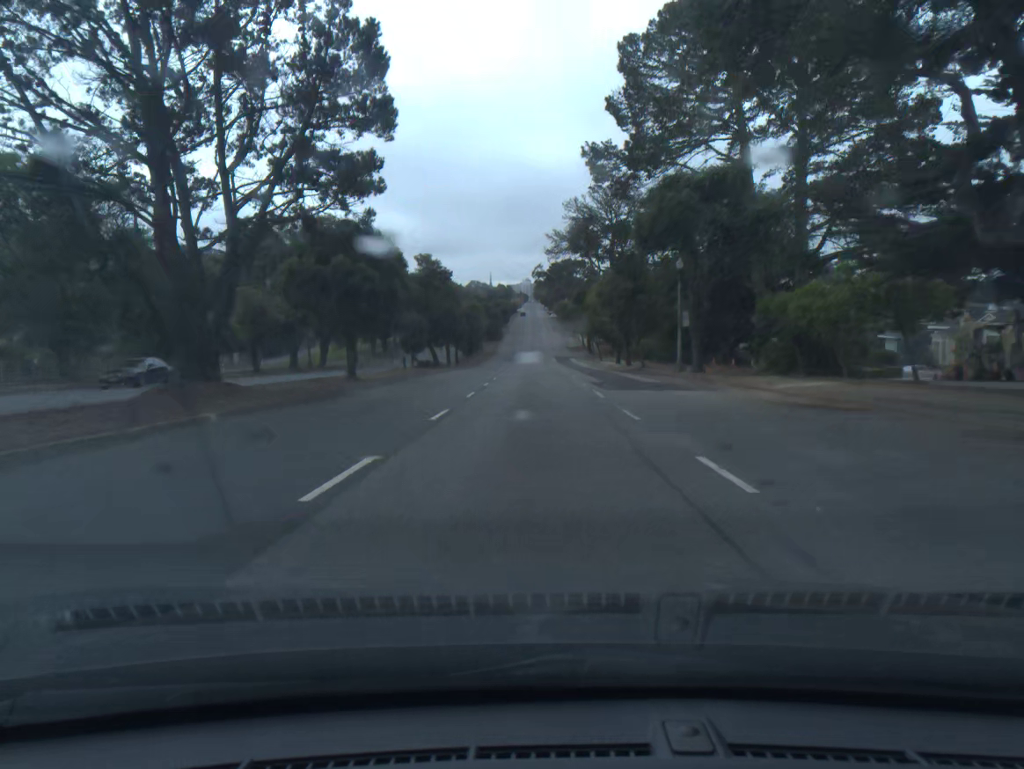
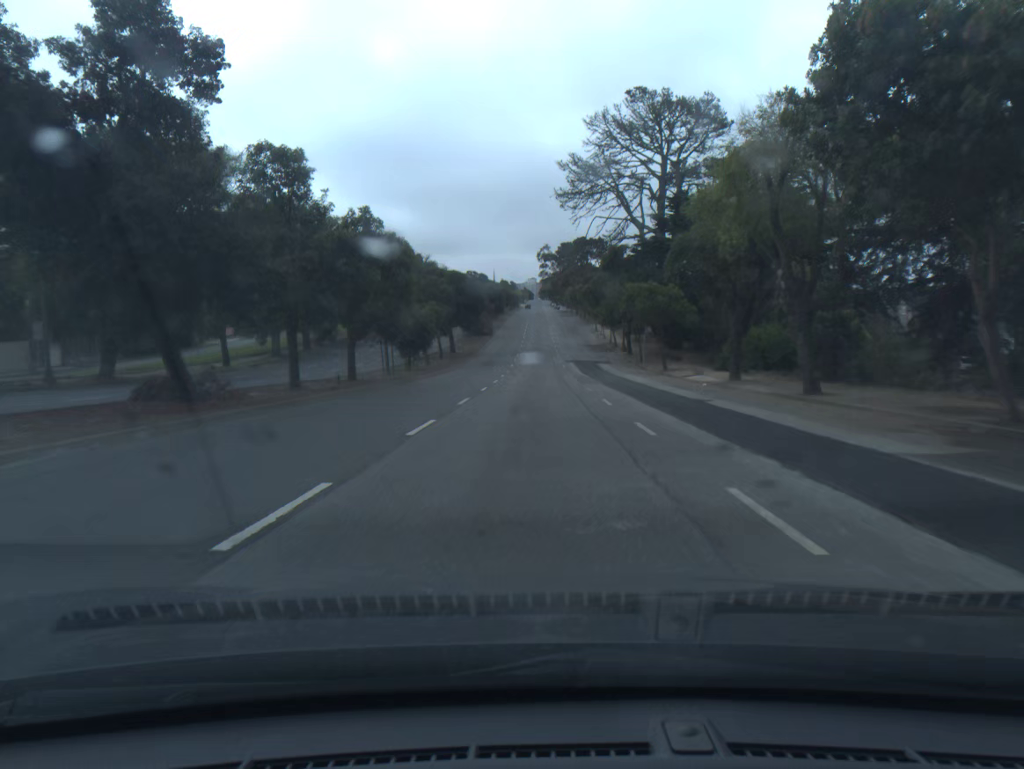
(+0.1, +45.6) m; 0°
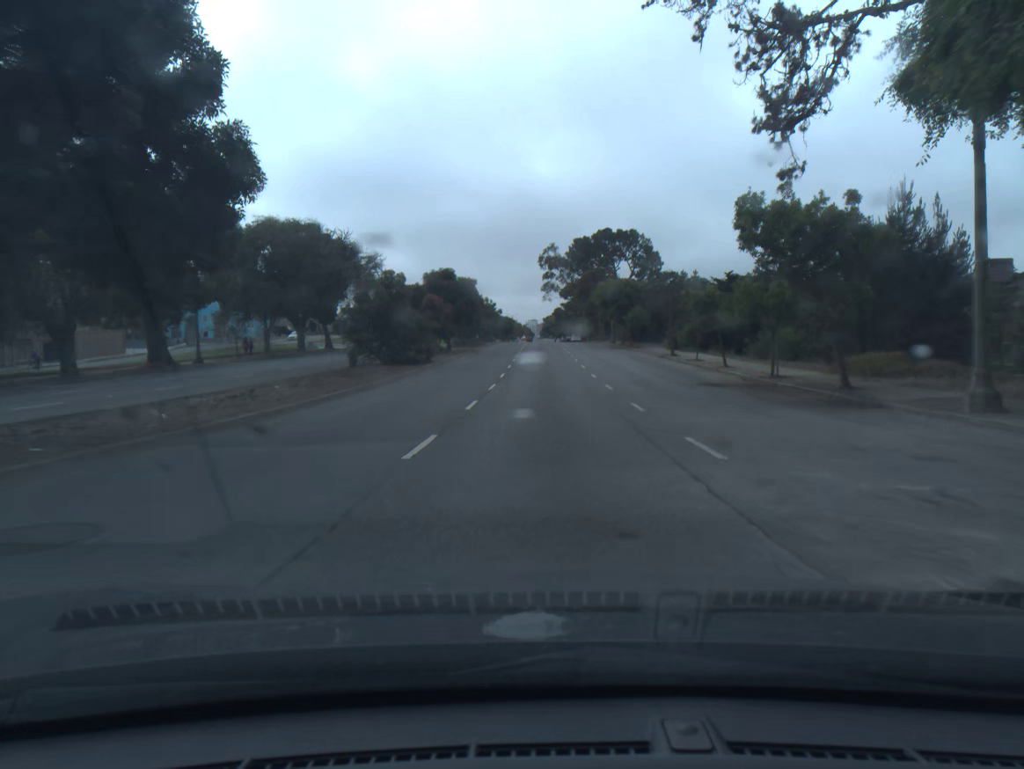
(-0.2, +60.9) m; 0°
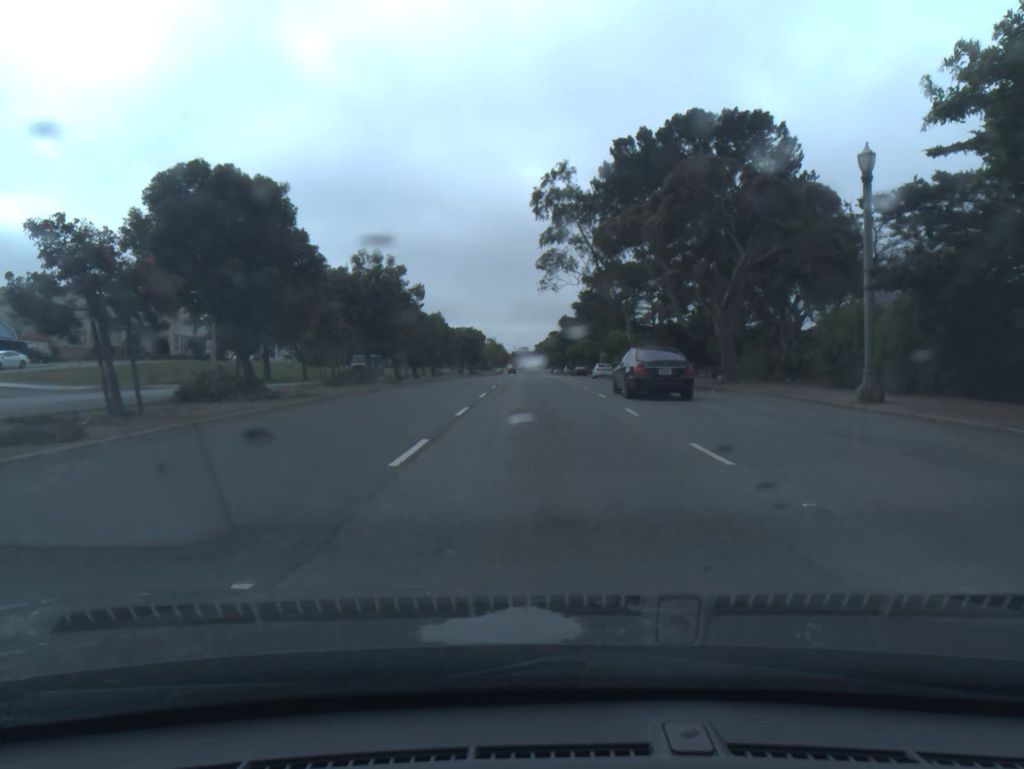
(+0.2, +72.4) m; +1°
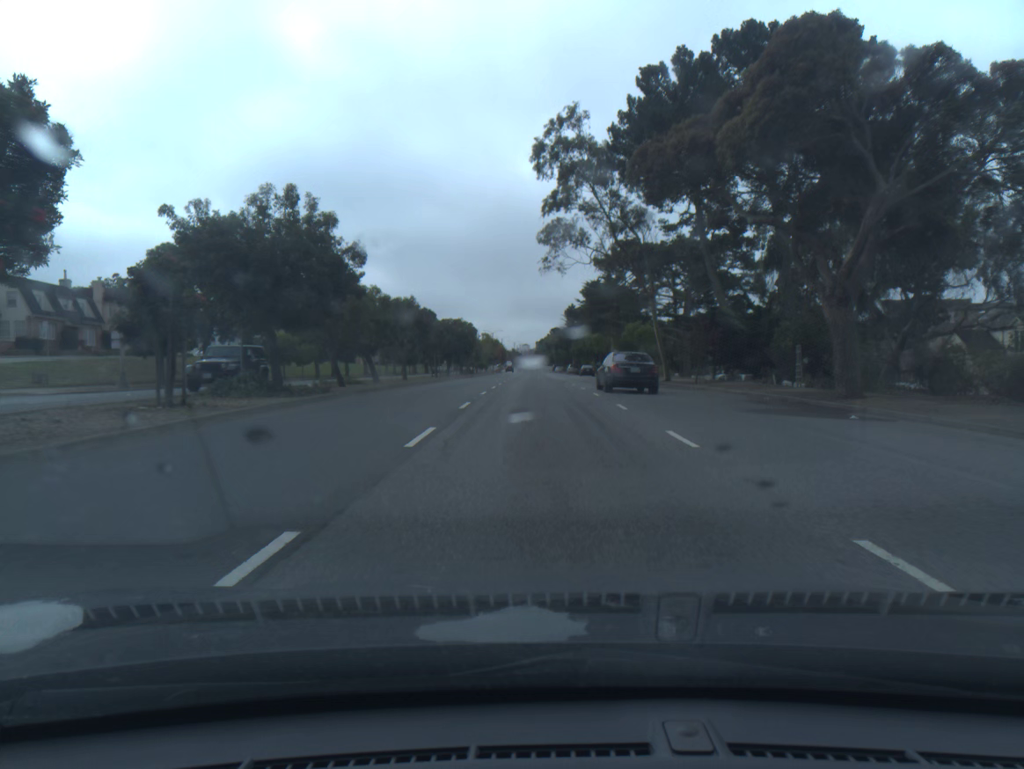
(0.0, +13.2) m; 0°
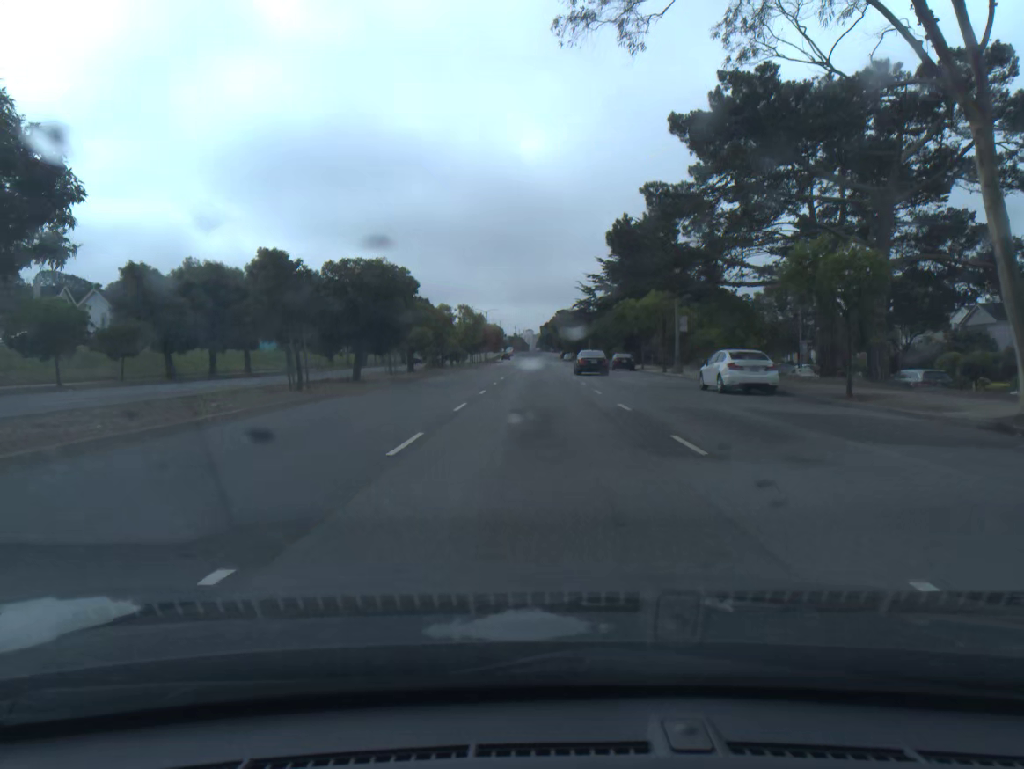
(-0.1, +36.7) m; 0°
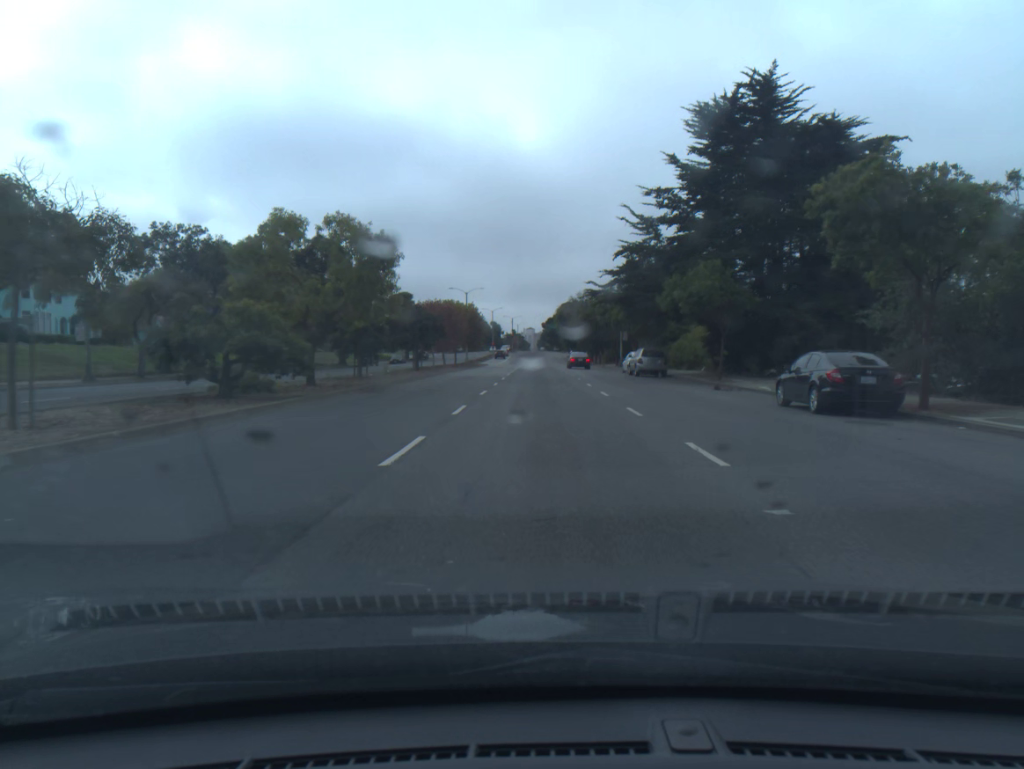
(-0.2, +44.6) m; 0°
